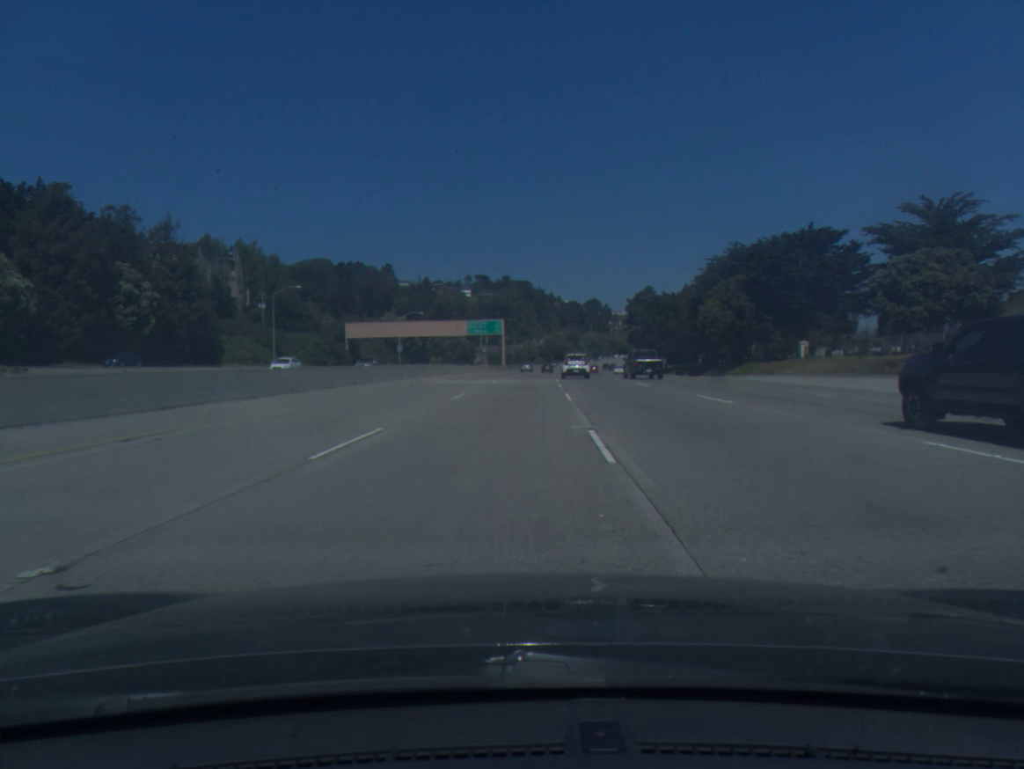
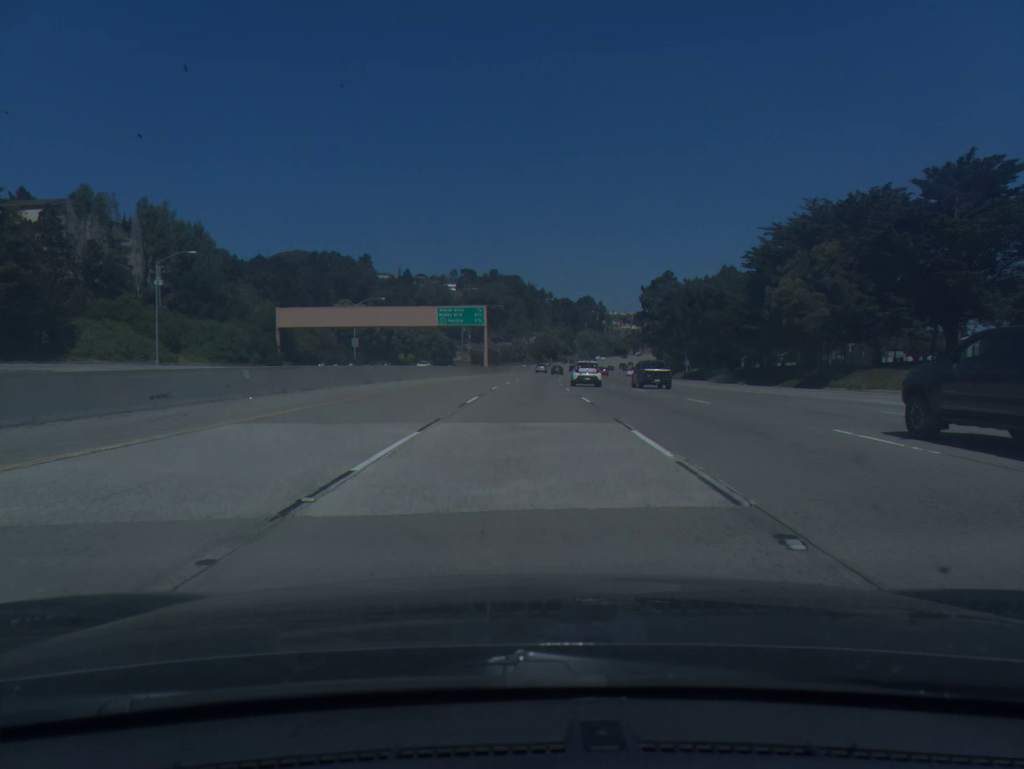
(+0.1, +35.1) m; +1°
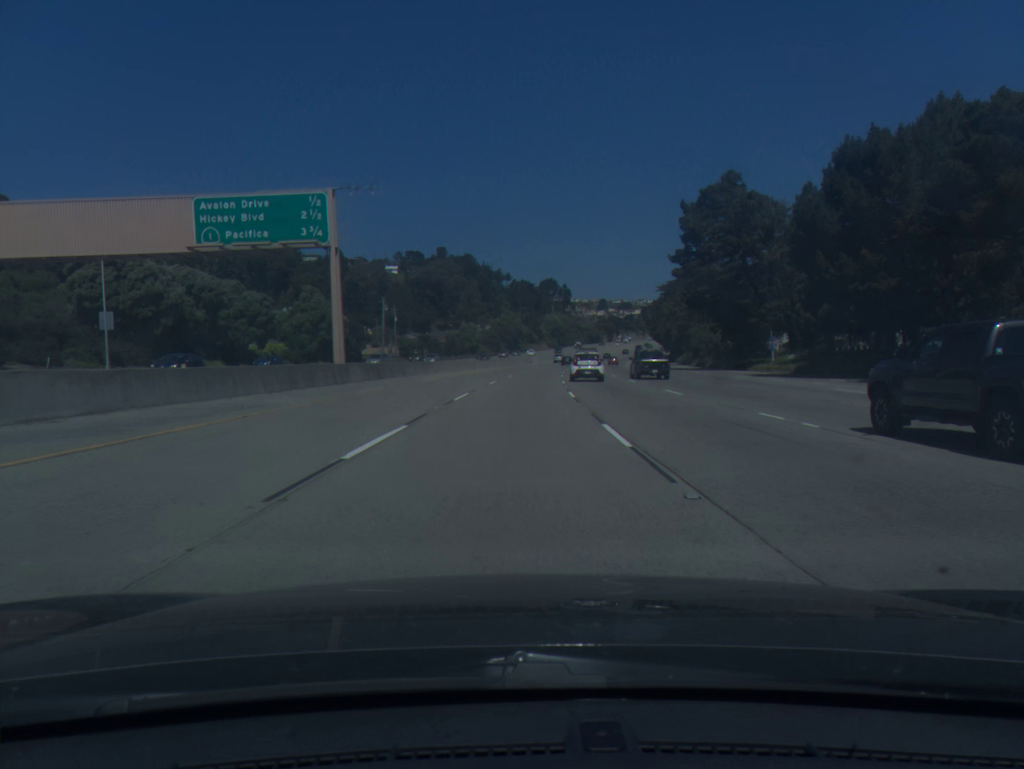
(+2.3, +71.8) m; +3°
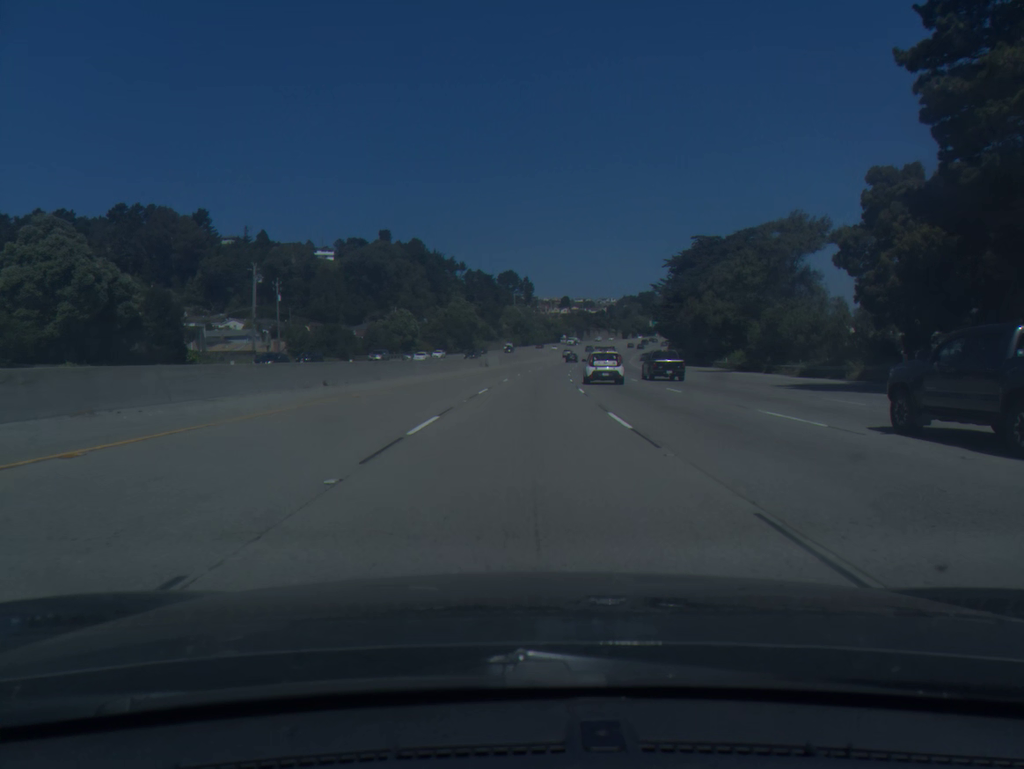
(+1.1, +55.5) m; +3°
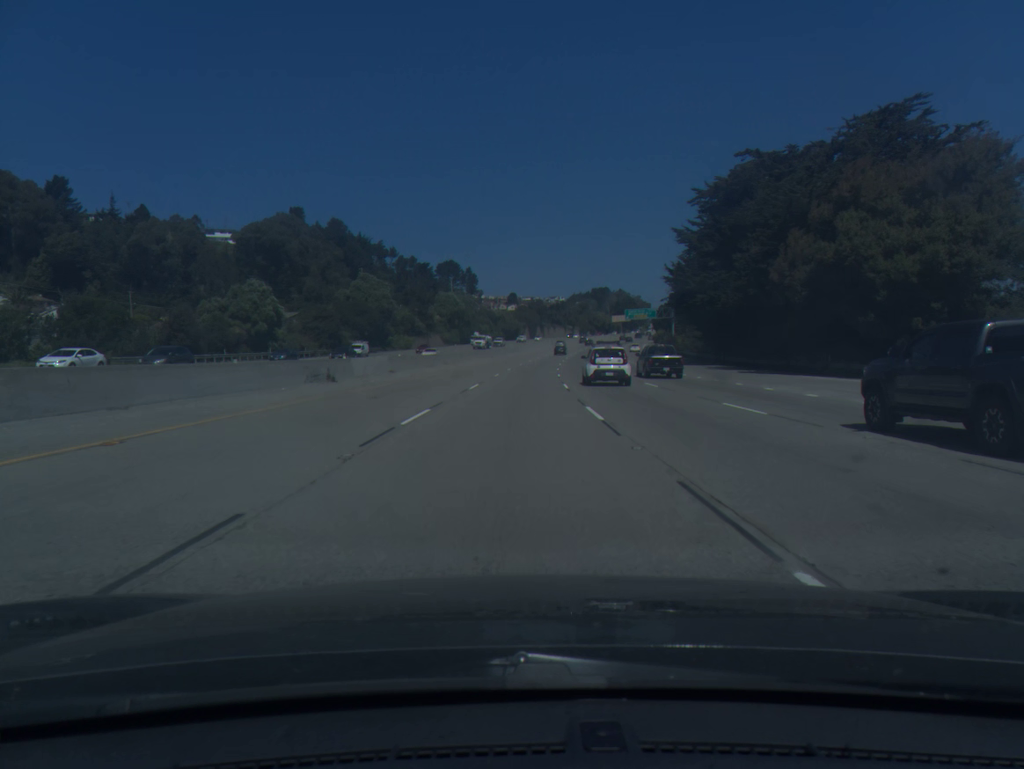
(+2.0, +56.6) m; +4°
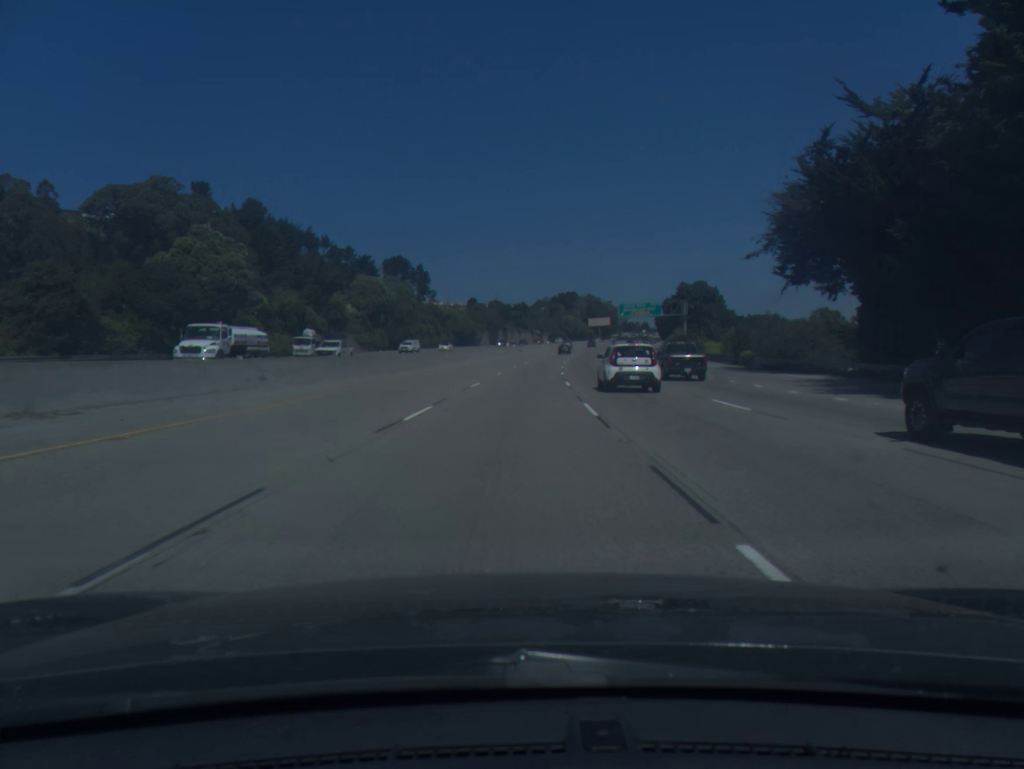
(+1.5, +57.6) m; +3°
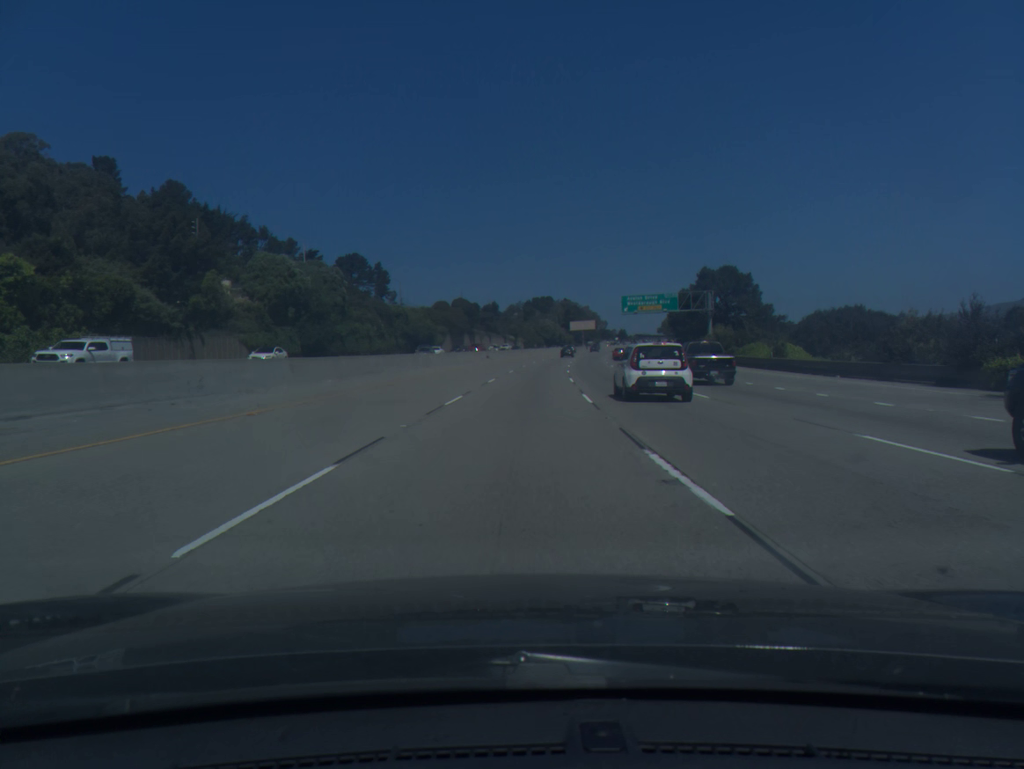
(+0.7, +38.8) m; +2°
